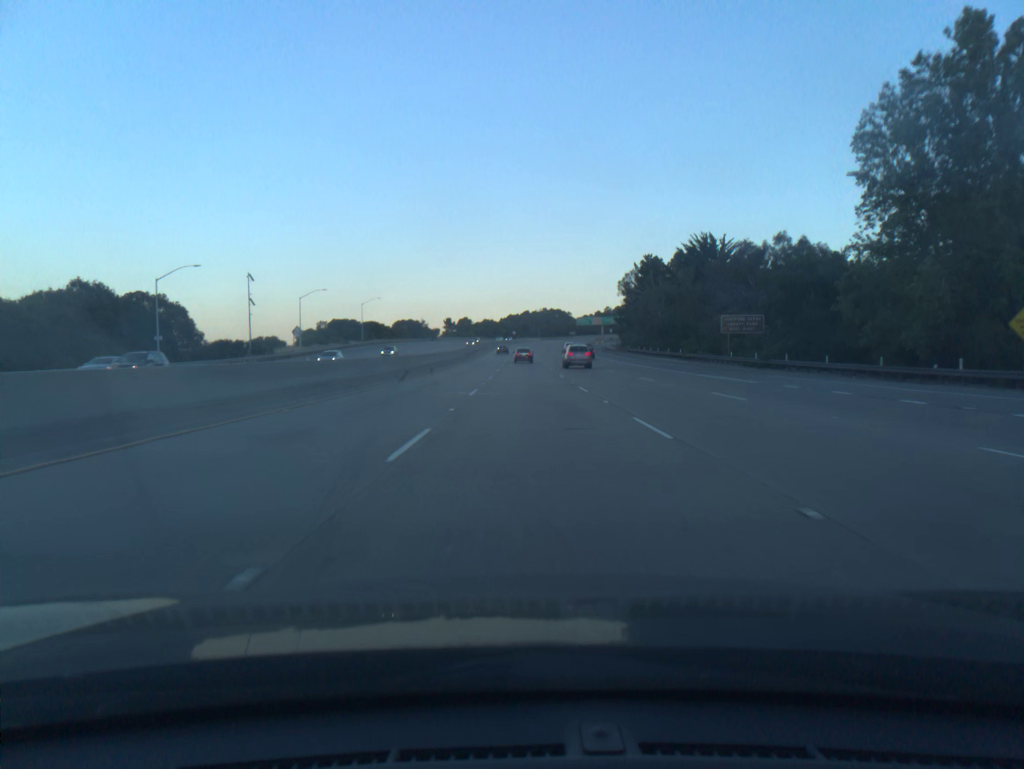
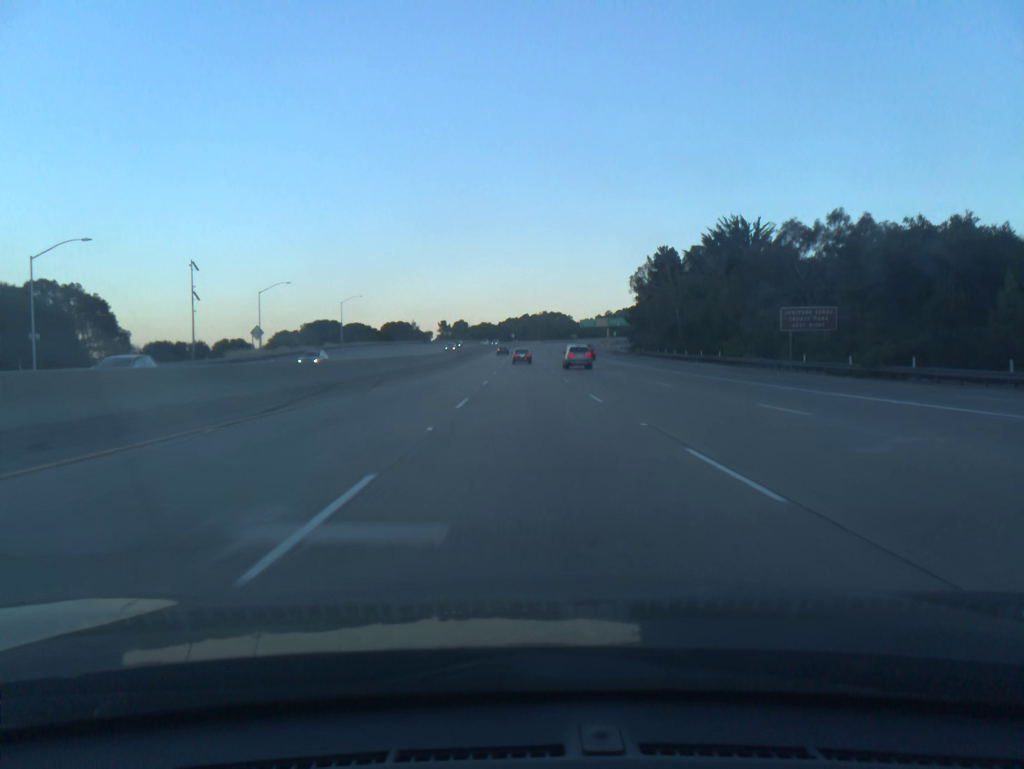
(0.0, +18.9) m; 0°
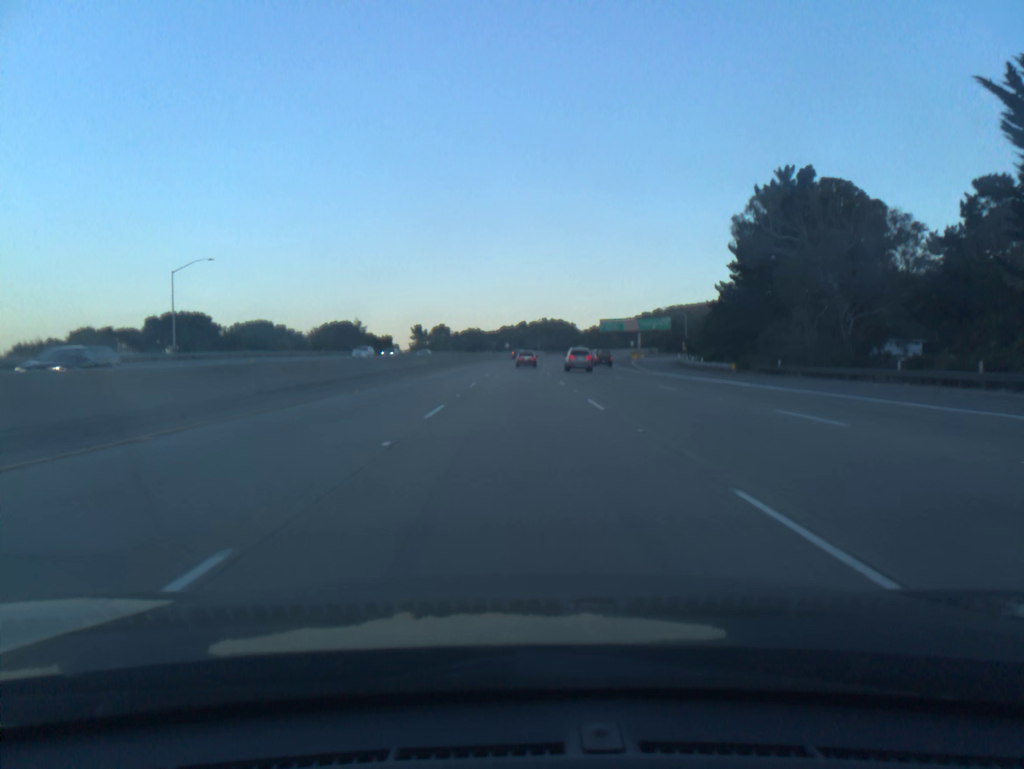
(+0.2, +74.5) m; 0°
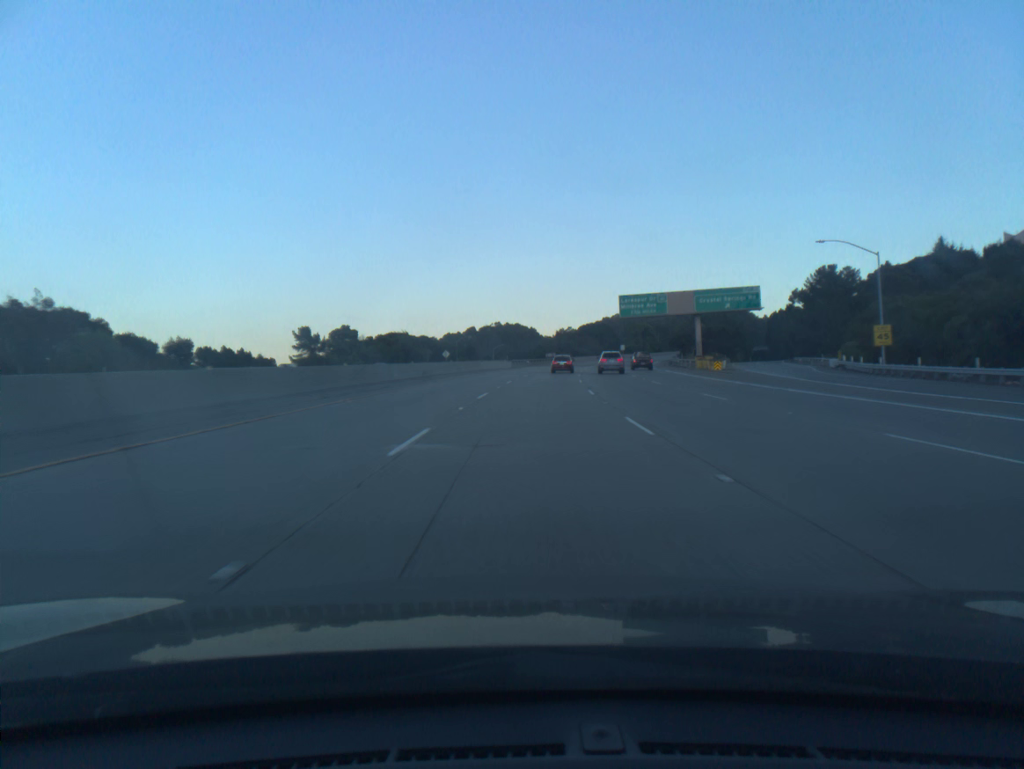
(+1.1, +90.4) m; +3°
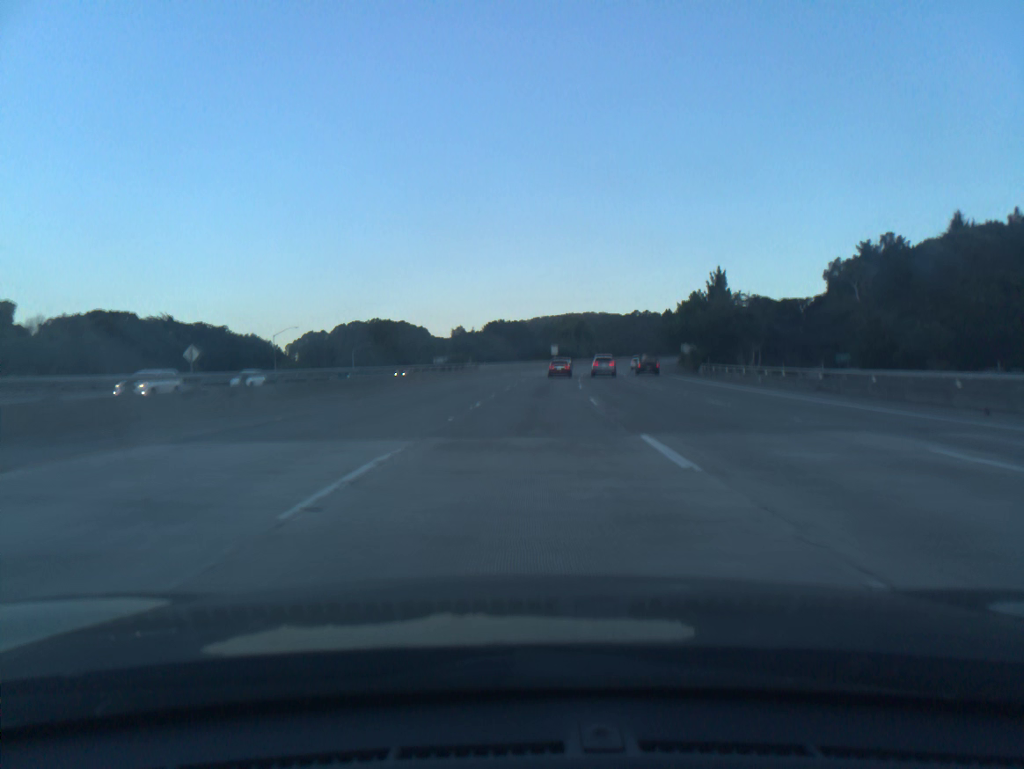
(+5.9, +88.8) m; +7°
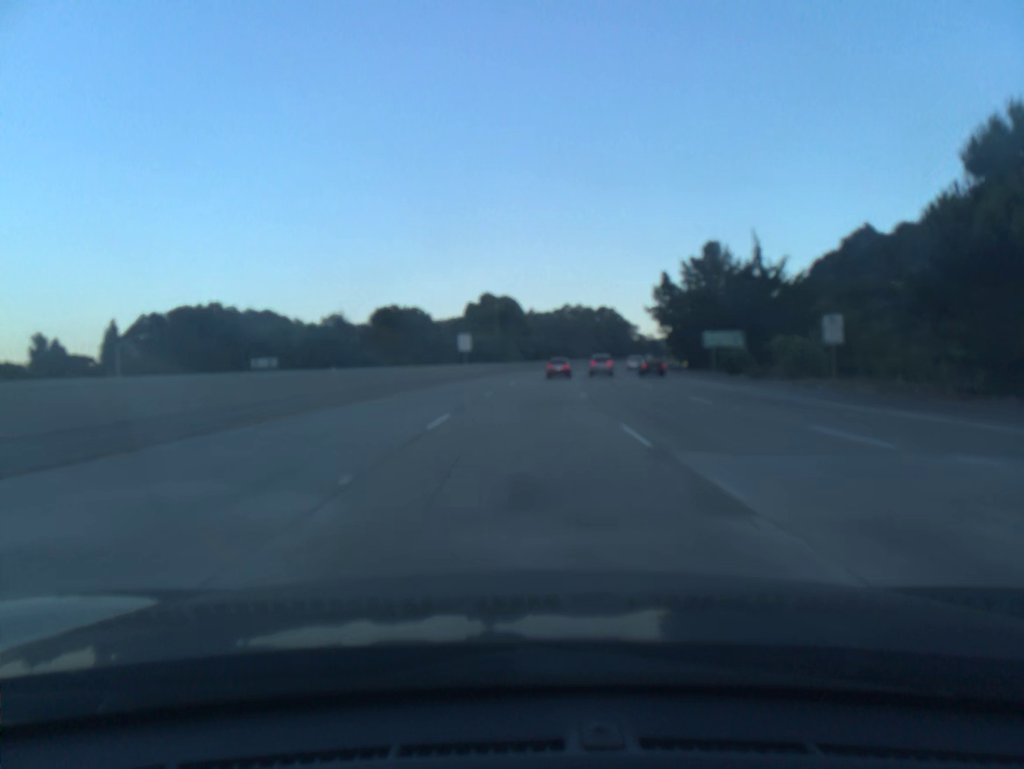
(+4.0, +71.6) m; +6°
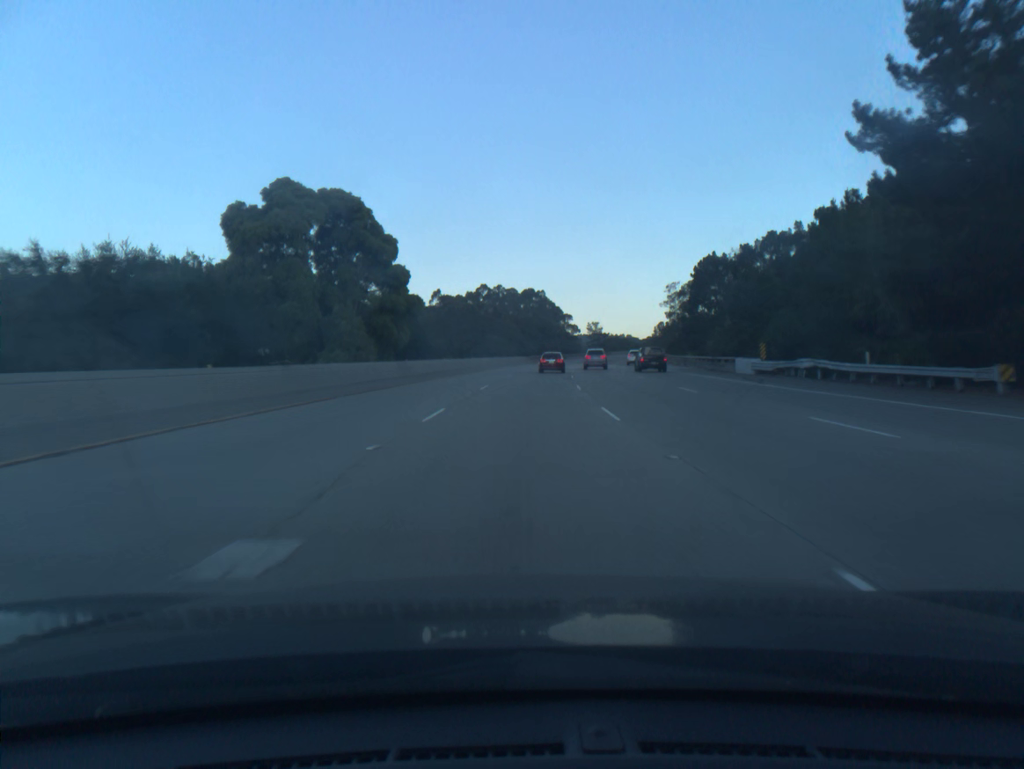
(+3.8, +71.0) m; +6°
